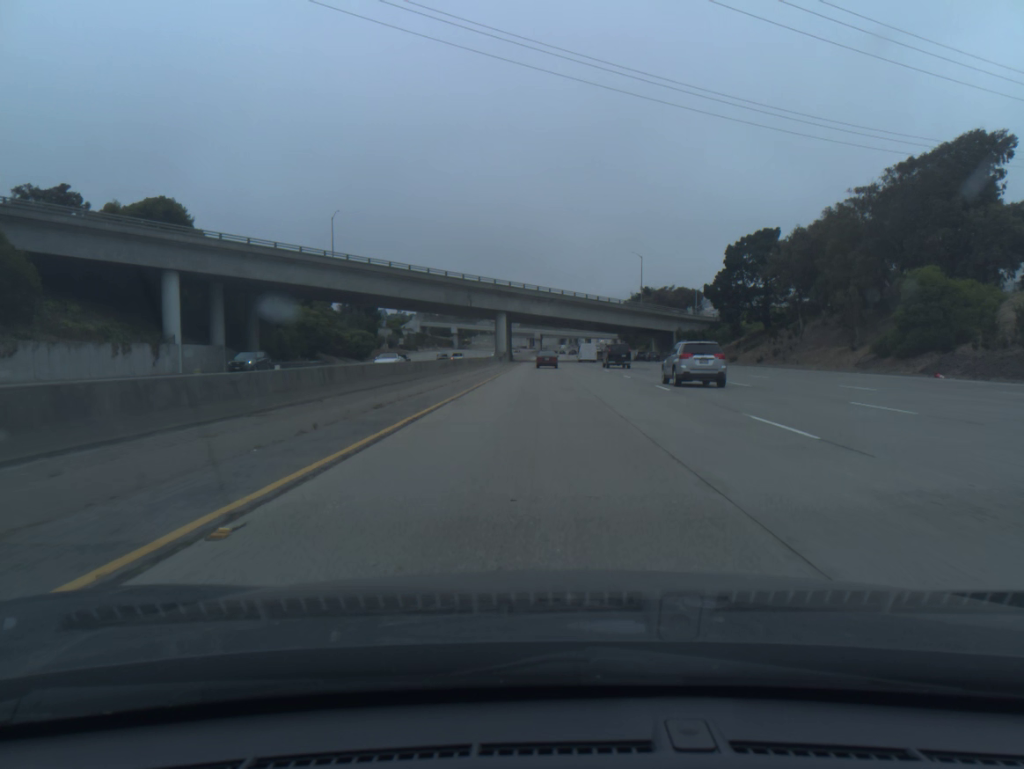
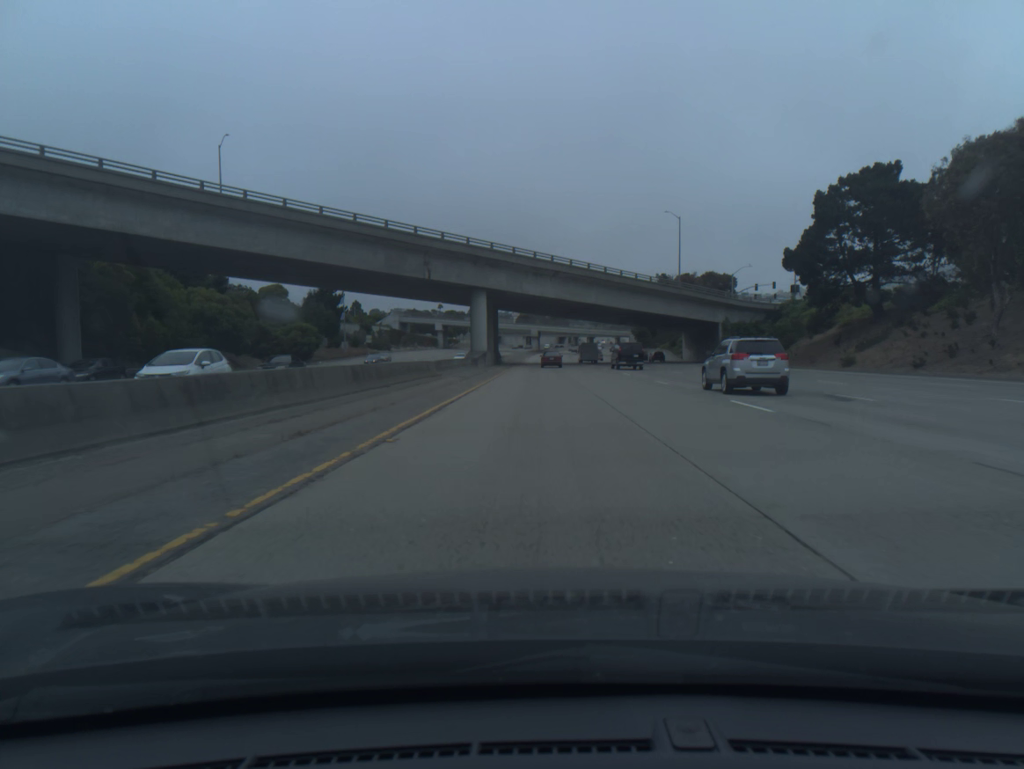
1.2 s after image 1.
(0.0, +38.5) m; 0°
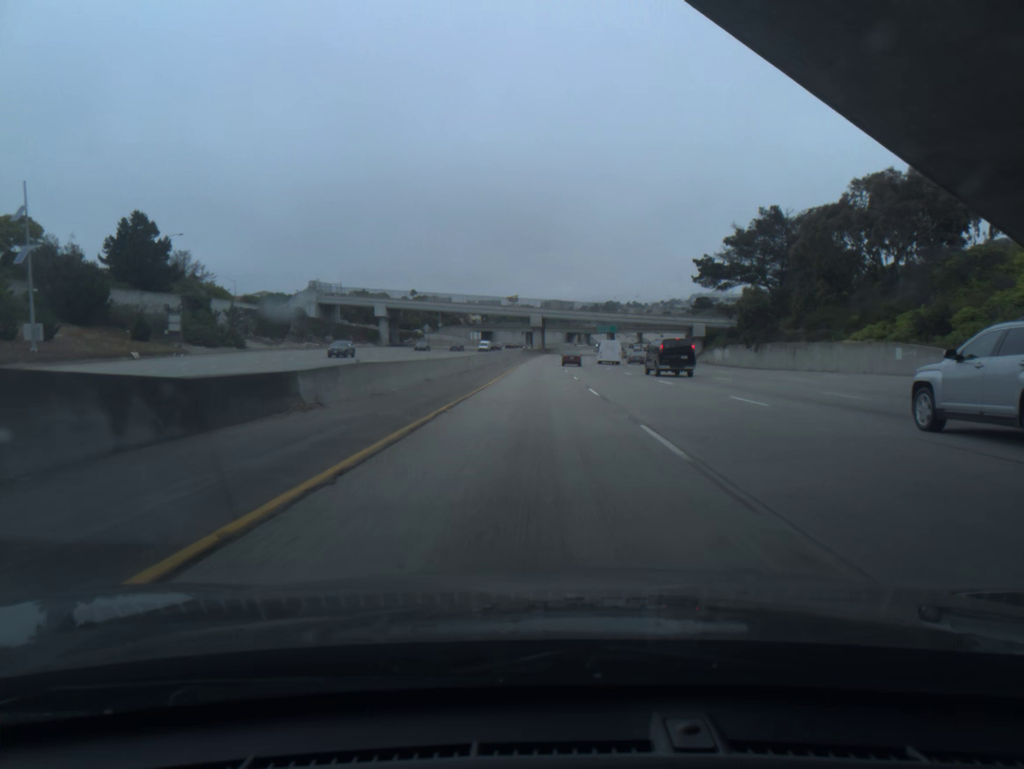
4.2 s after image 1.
(0.0, +97.1) m; 0°
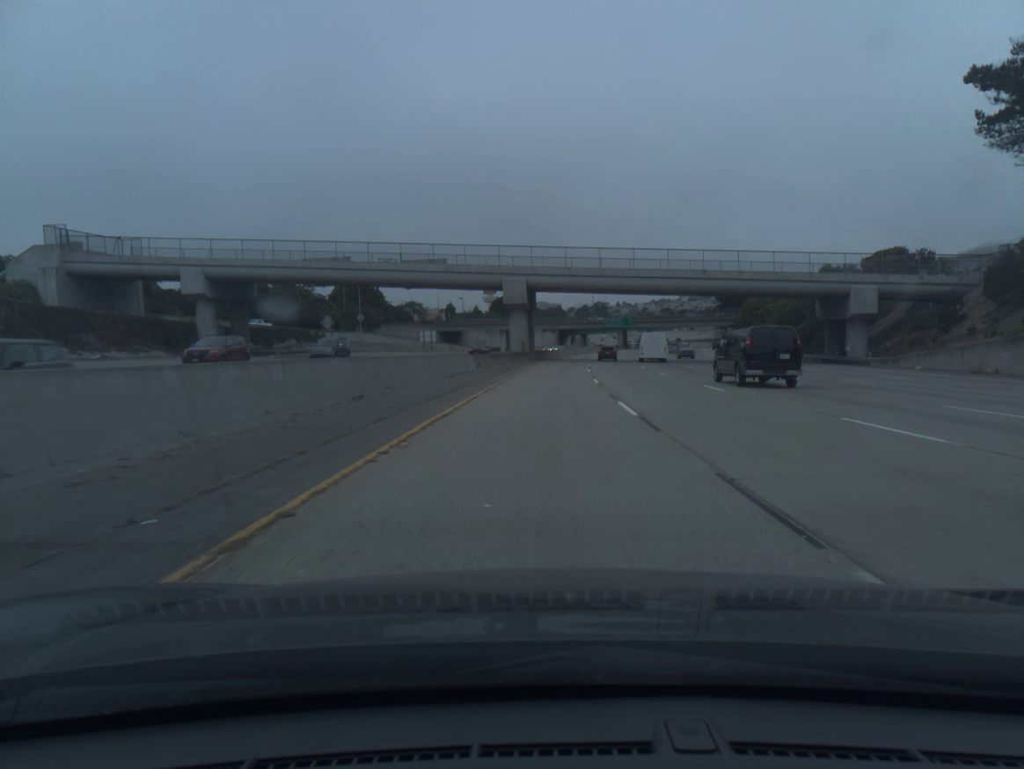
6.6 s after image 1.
(+0.3, +79.1) m; +1°
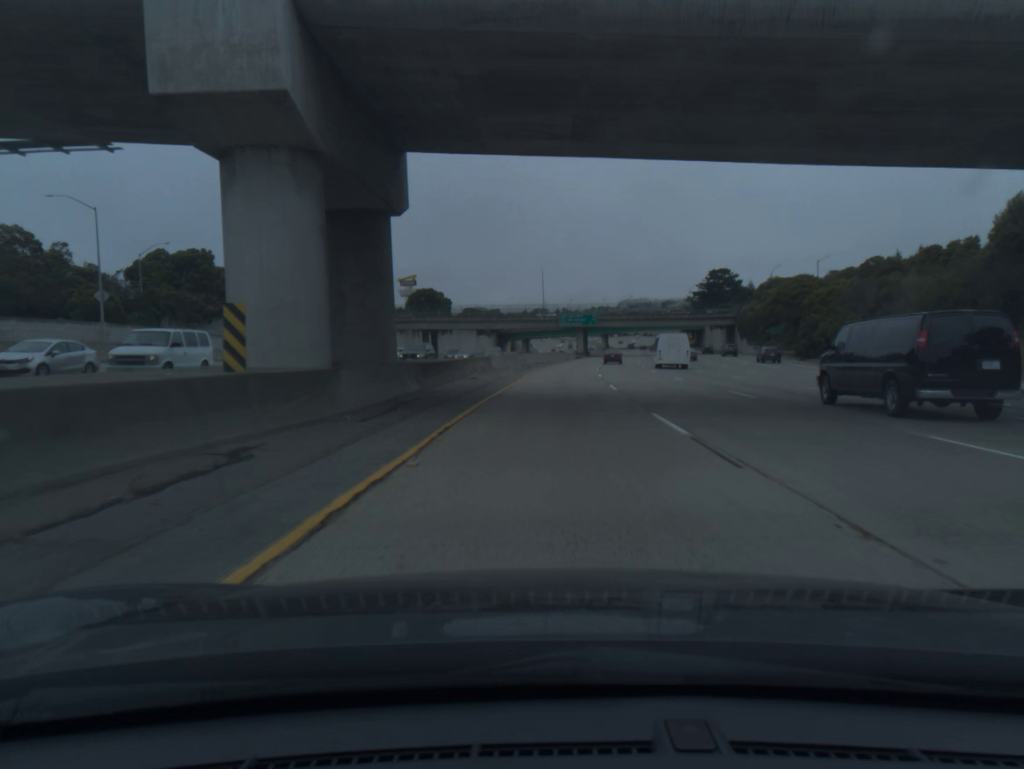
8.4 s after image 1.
(+1.9, +60.0) m; +4°
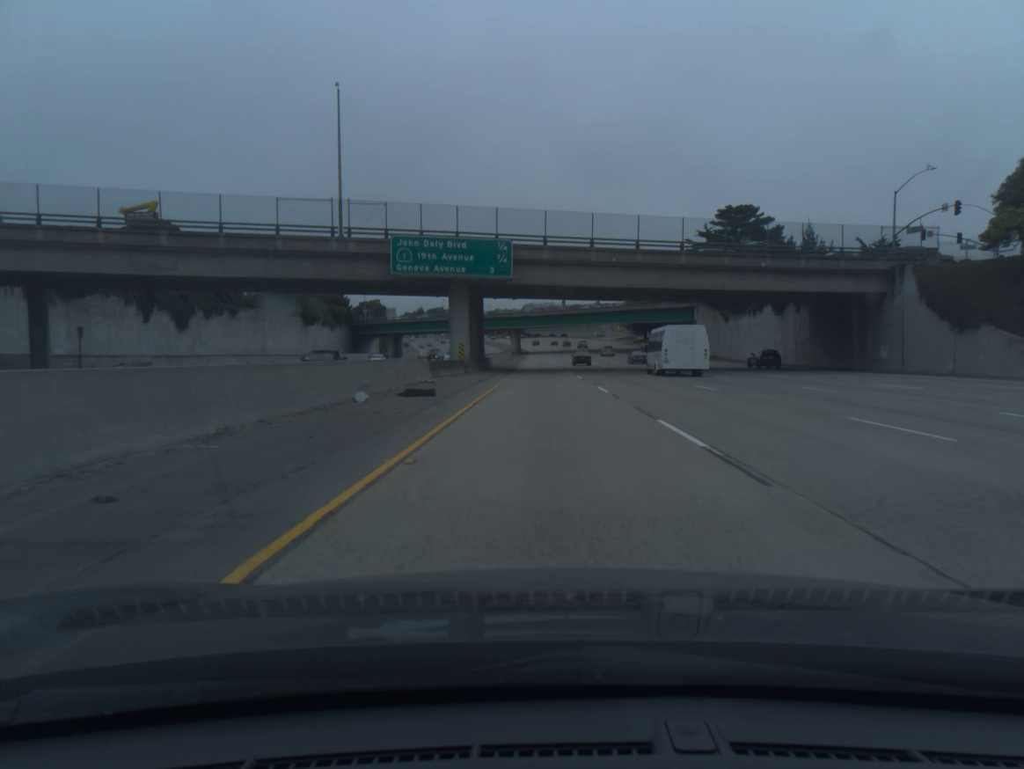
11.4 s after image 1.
(+7.2, +101.2) m; +7°
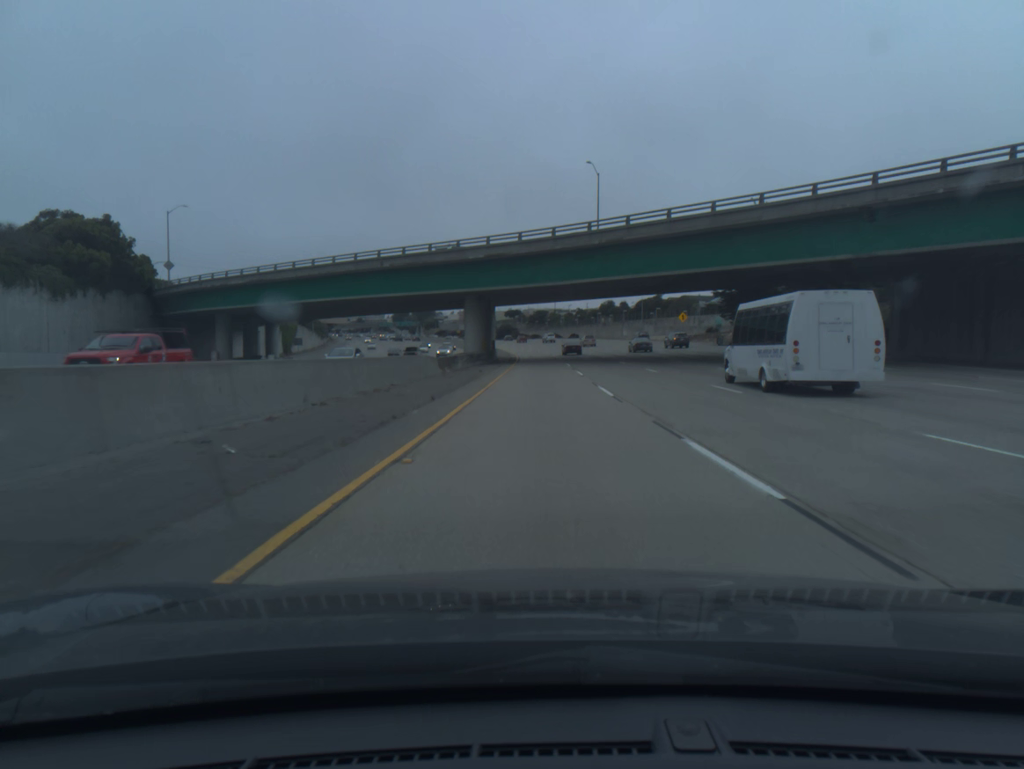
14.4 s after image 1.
(+0.7, +102.3) m; 0°
